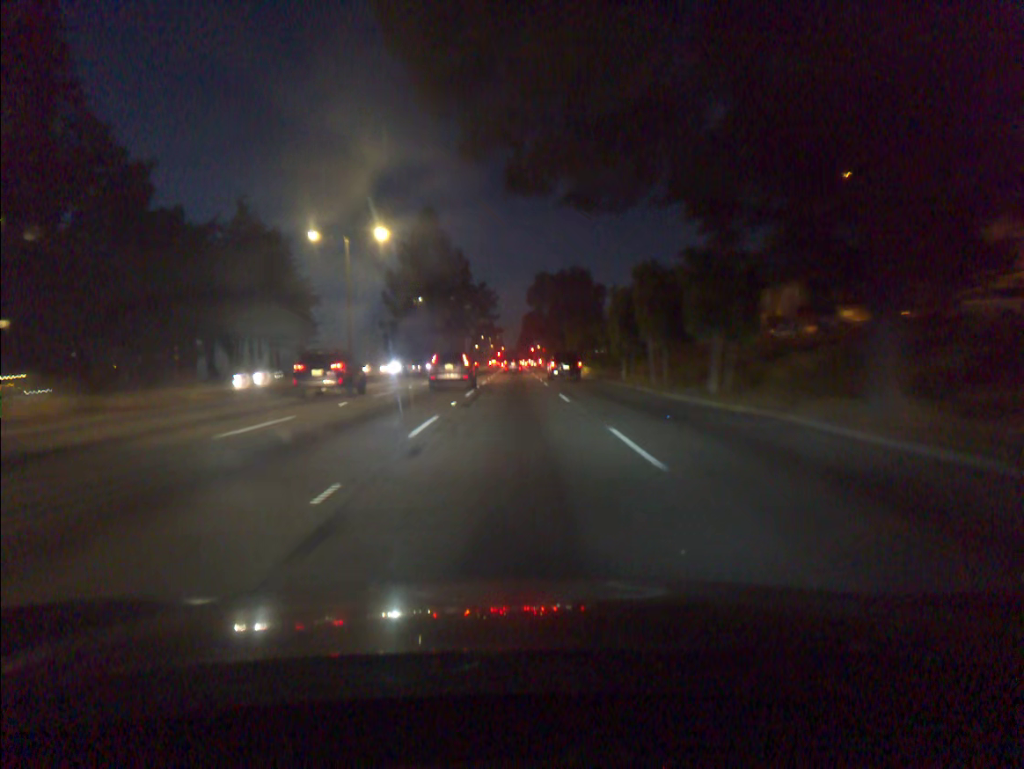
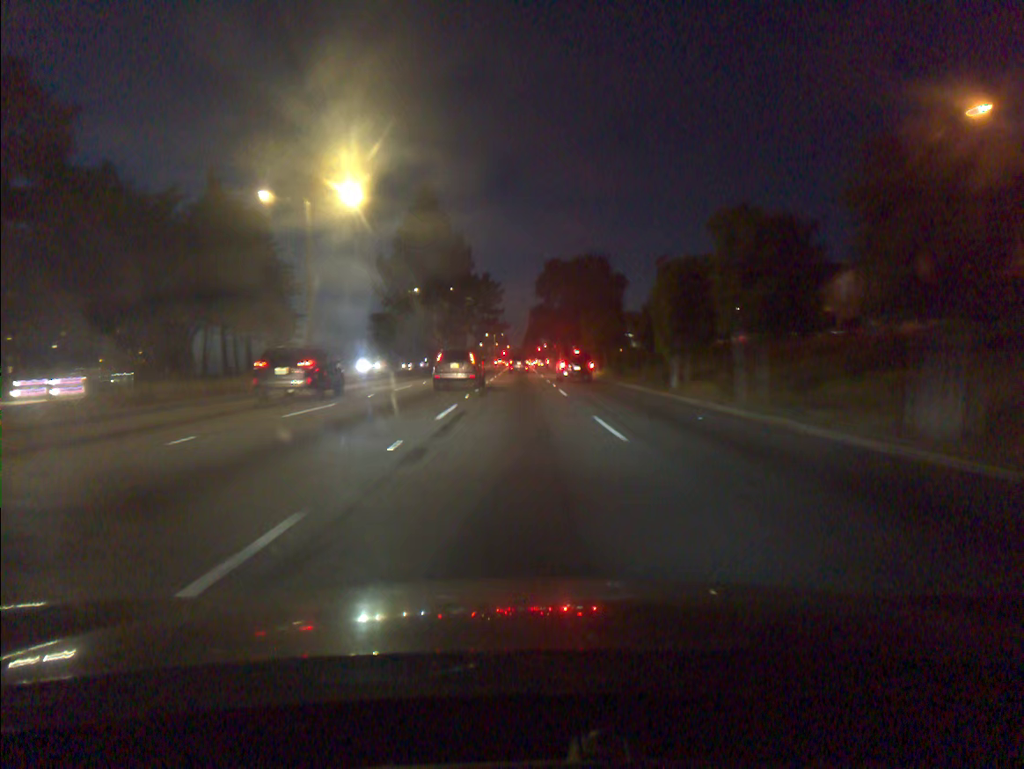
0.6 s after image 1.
(-0.1, +11.1) m; -1°
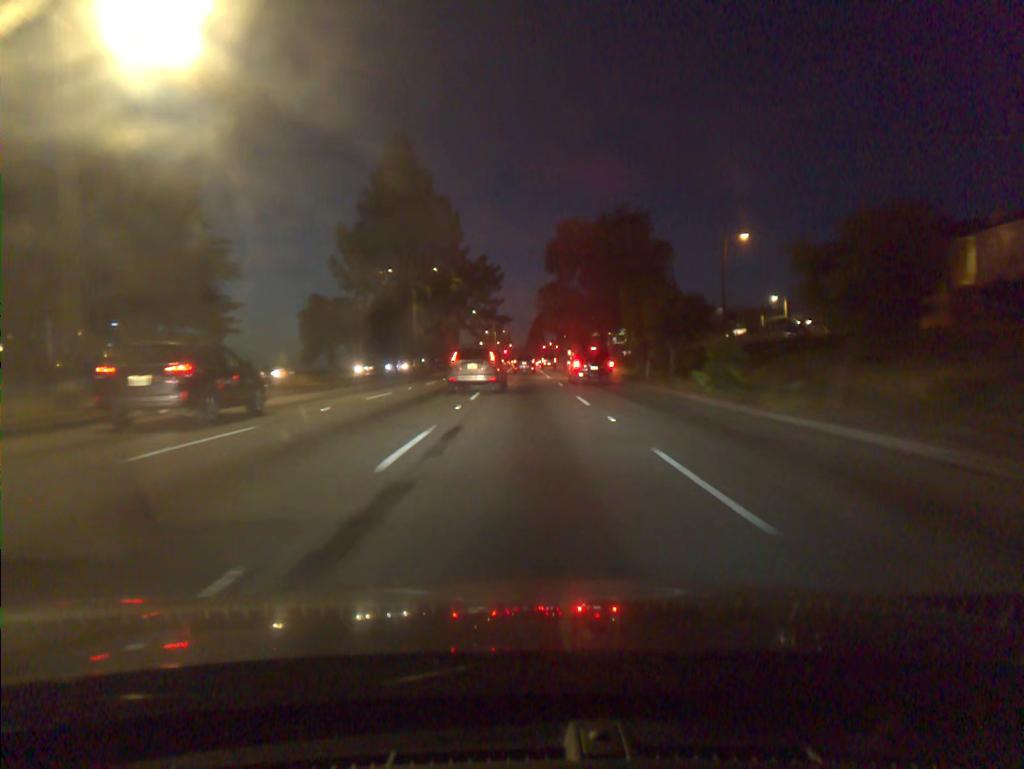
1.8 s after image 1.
(0.0, +21.4) m; 0°
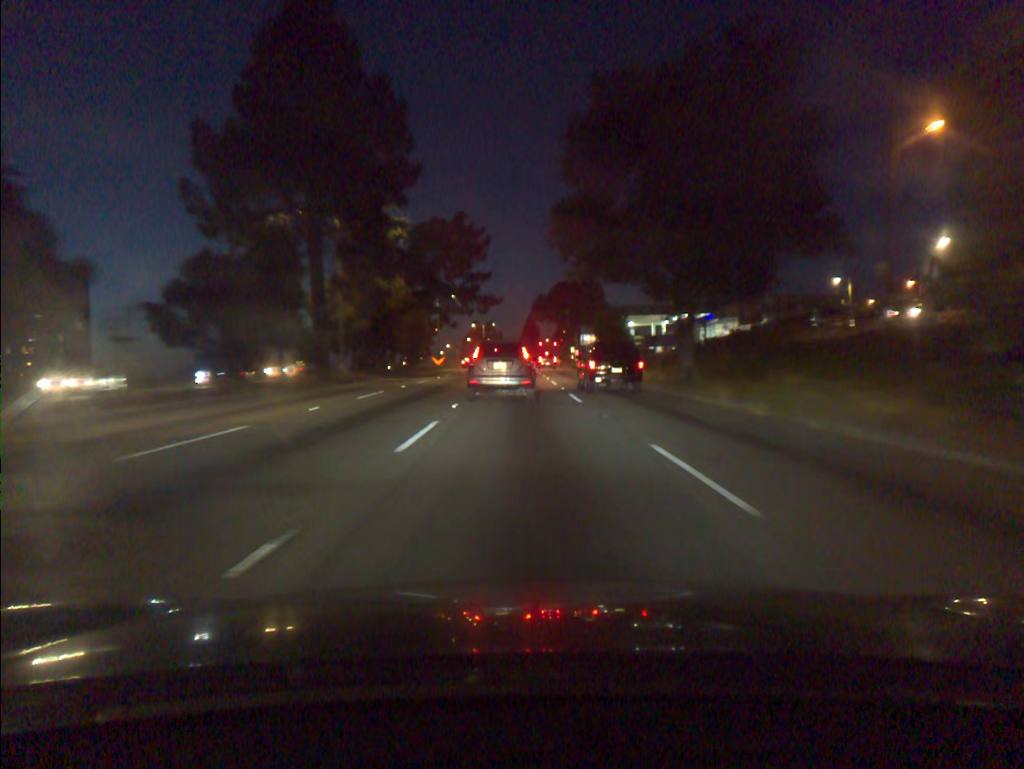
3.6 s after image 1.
(+0.1, +29.2) m; +1°
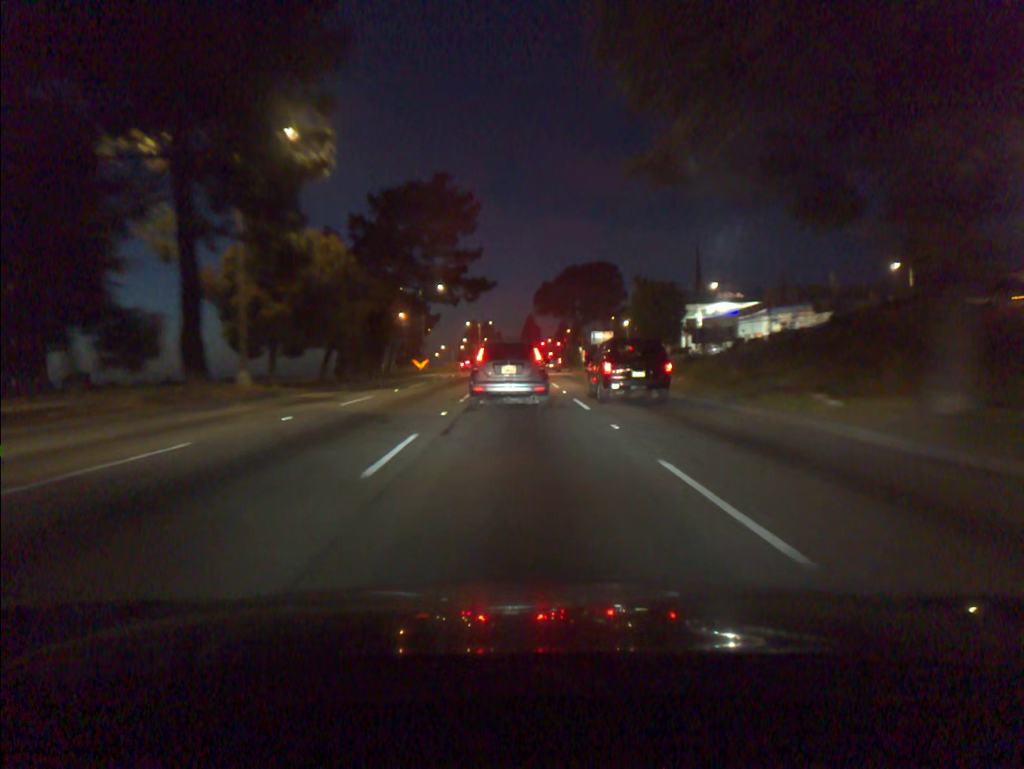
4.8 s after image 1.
(0.0, +16.6) m; 0°
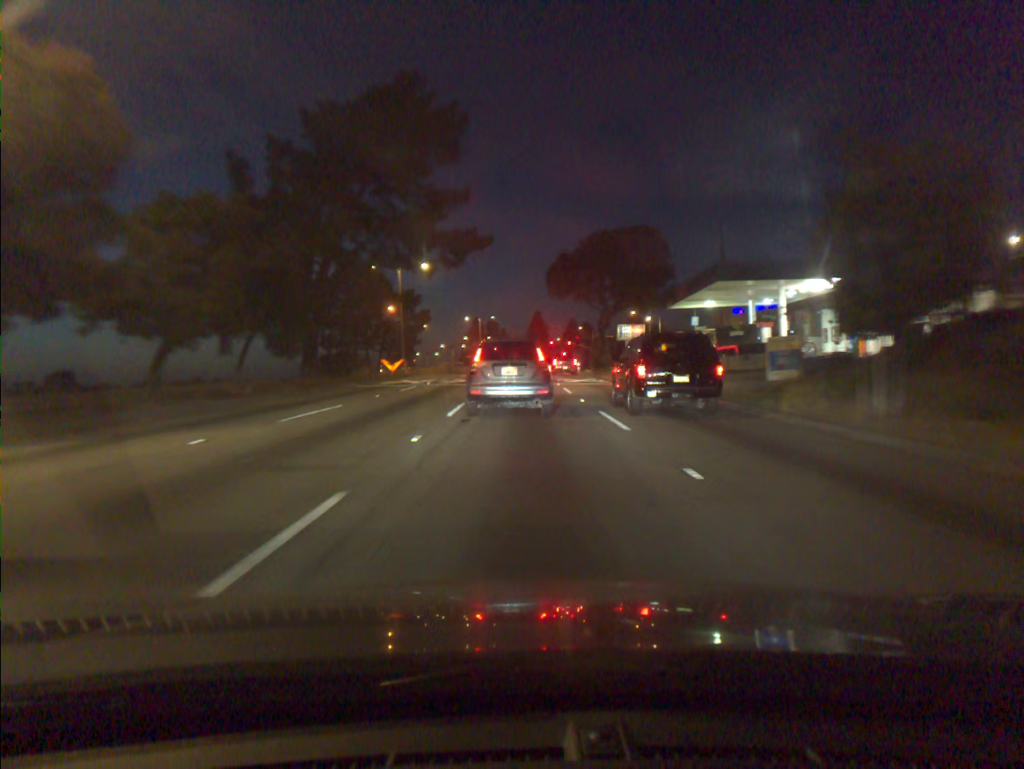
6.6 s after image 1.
(-0.1, +20.3) m; 0°
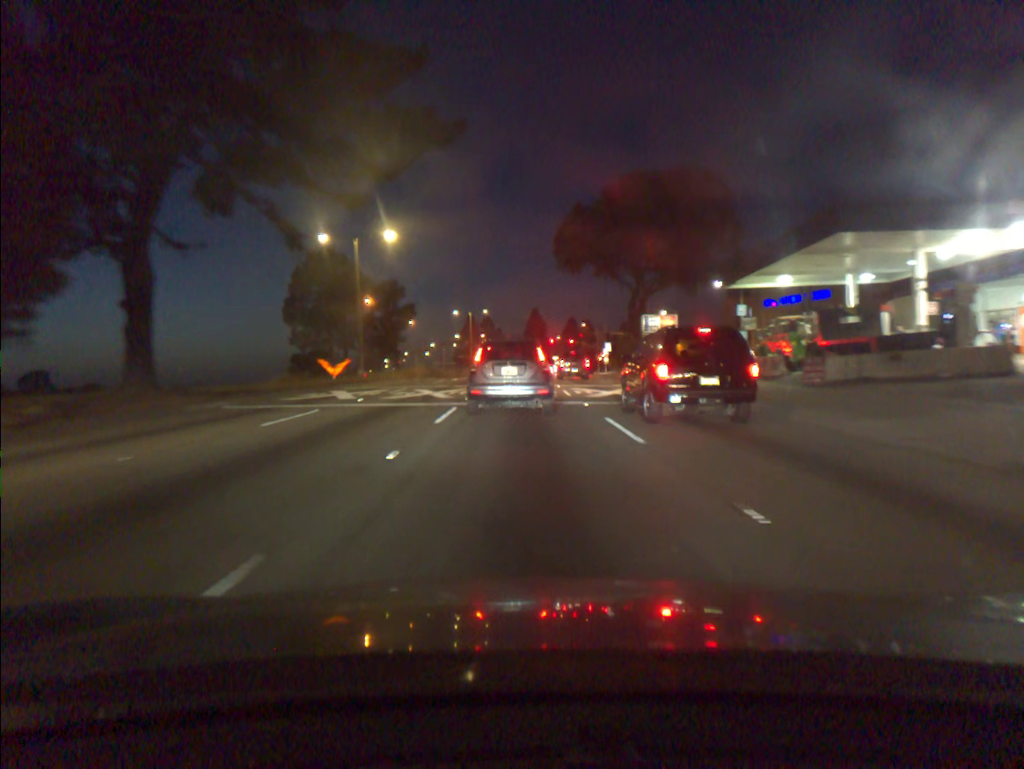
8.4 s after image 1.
(0.0, +16.9) m; 0°
